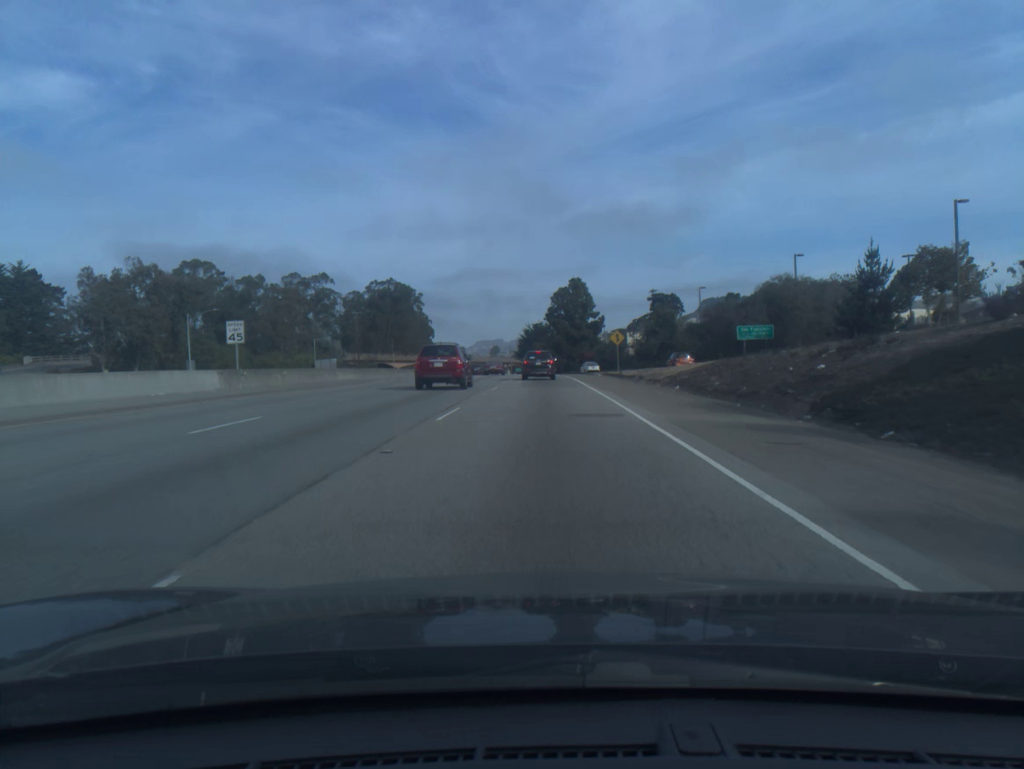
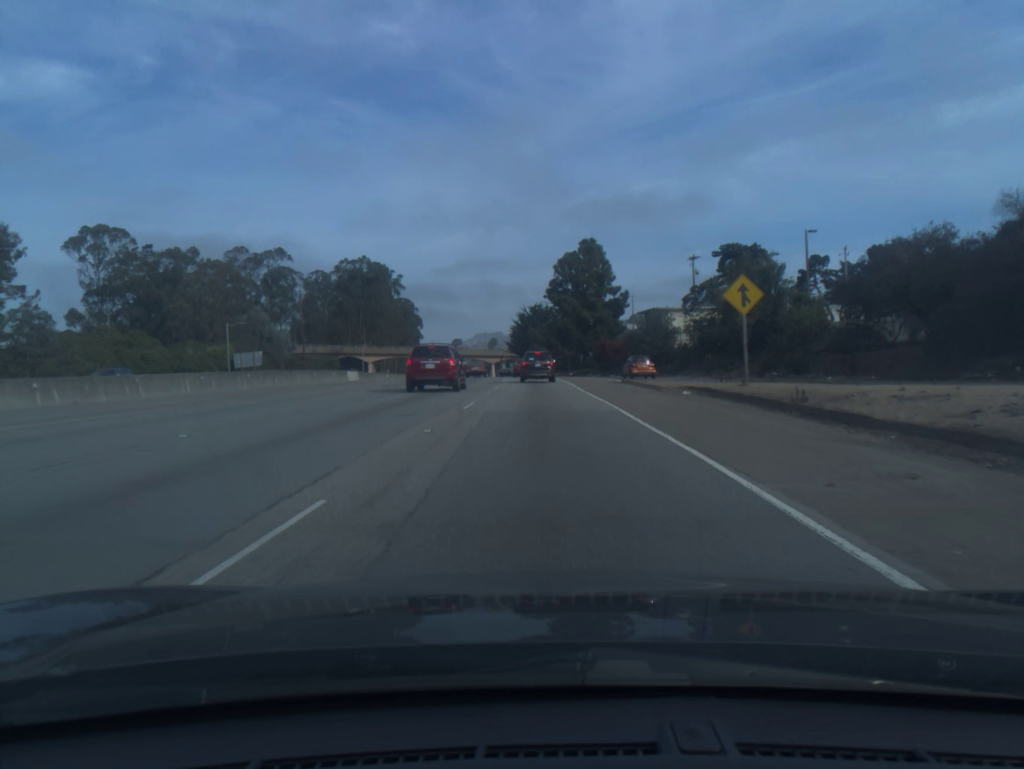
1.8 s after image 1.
(0.0, +40.6) m; 0°
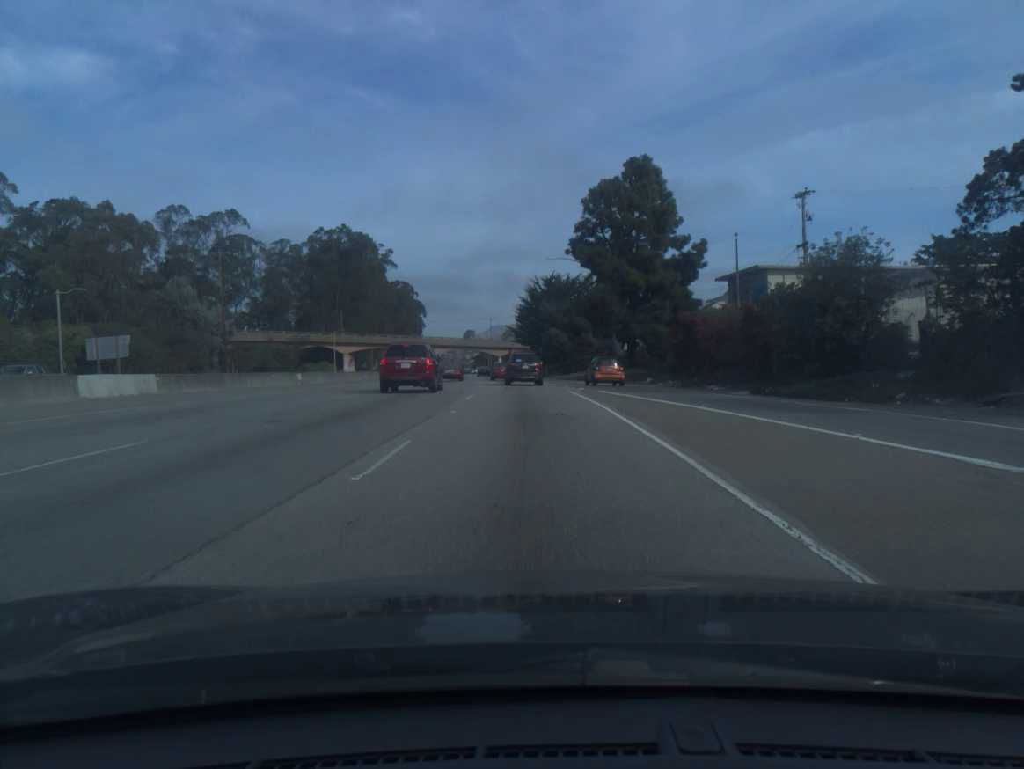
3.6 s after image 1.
(-0.3, +39.5) m; -1°
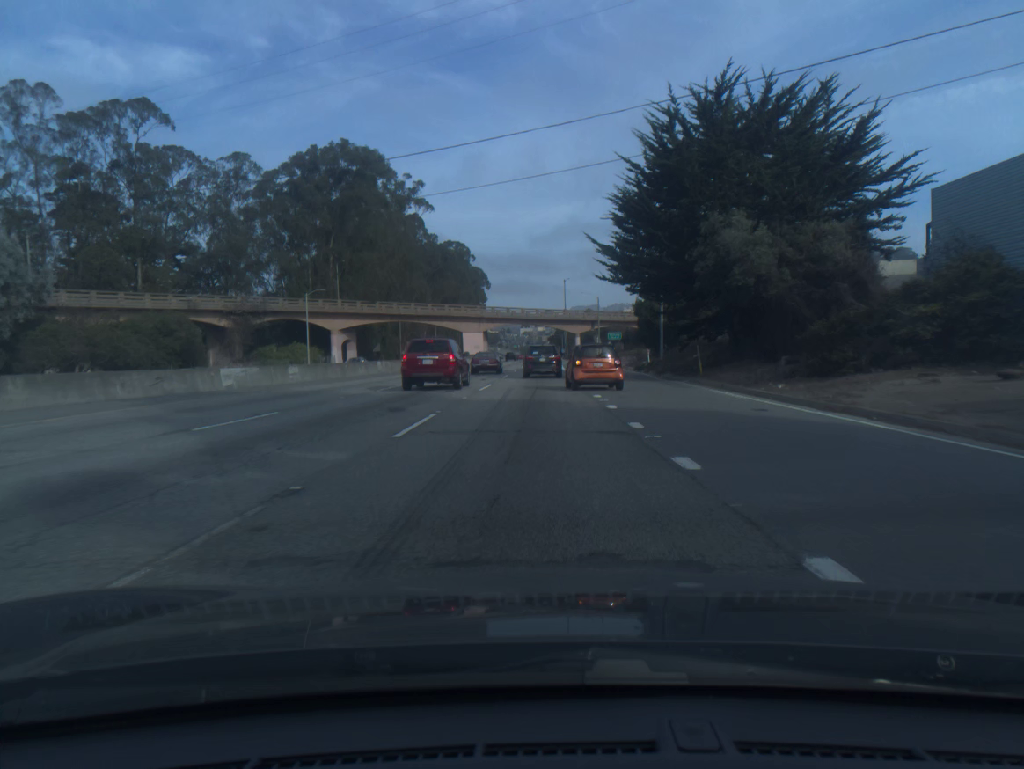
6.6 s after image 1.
(-2.7, +63.2) m; -6°
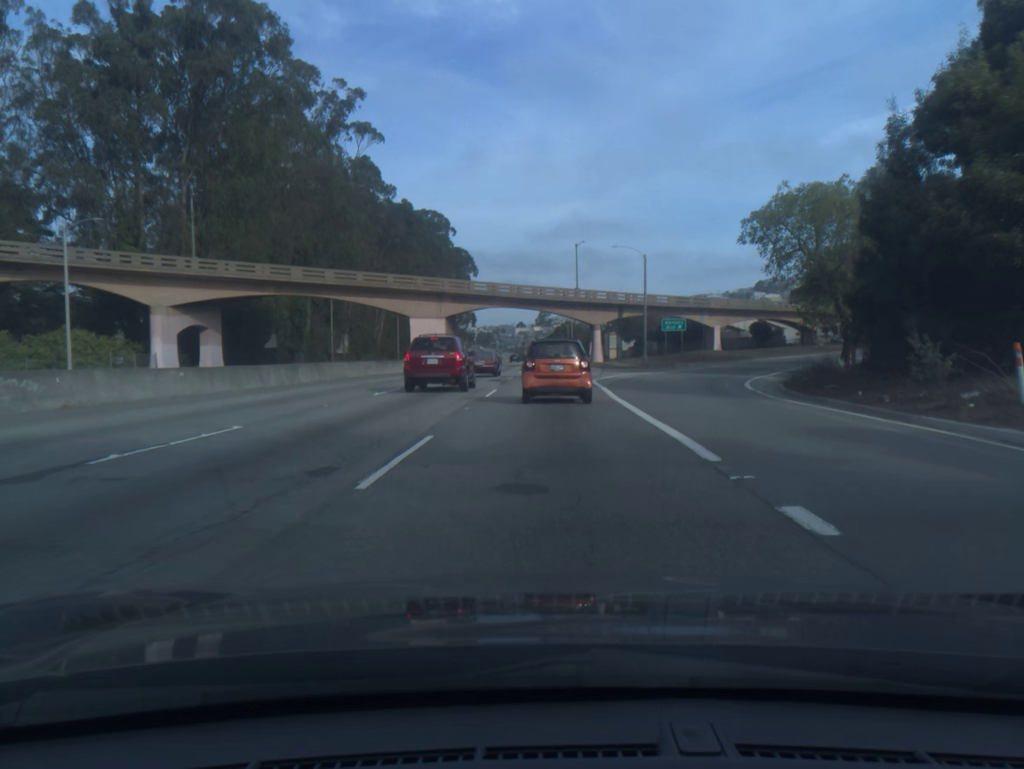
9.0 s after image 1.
(-0.5, +48.1) m; 0°
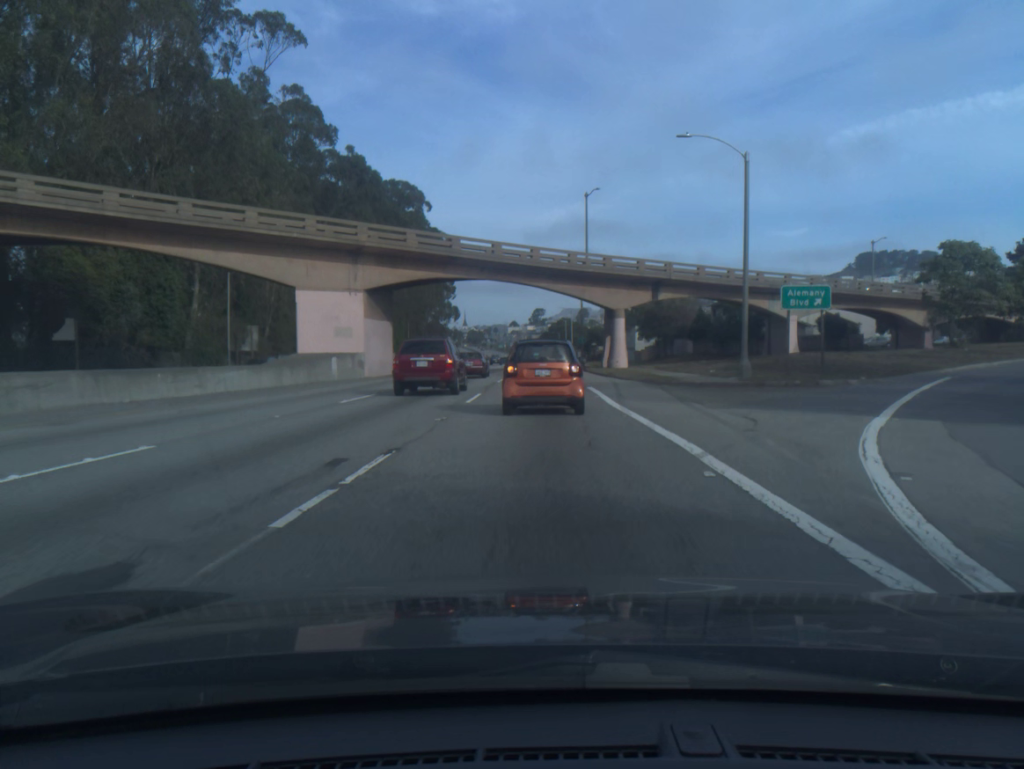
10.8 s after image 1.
(+0.3, +32.2) m; +1°
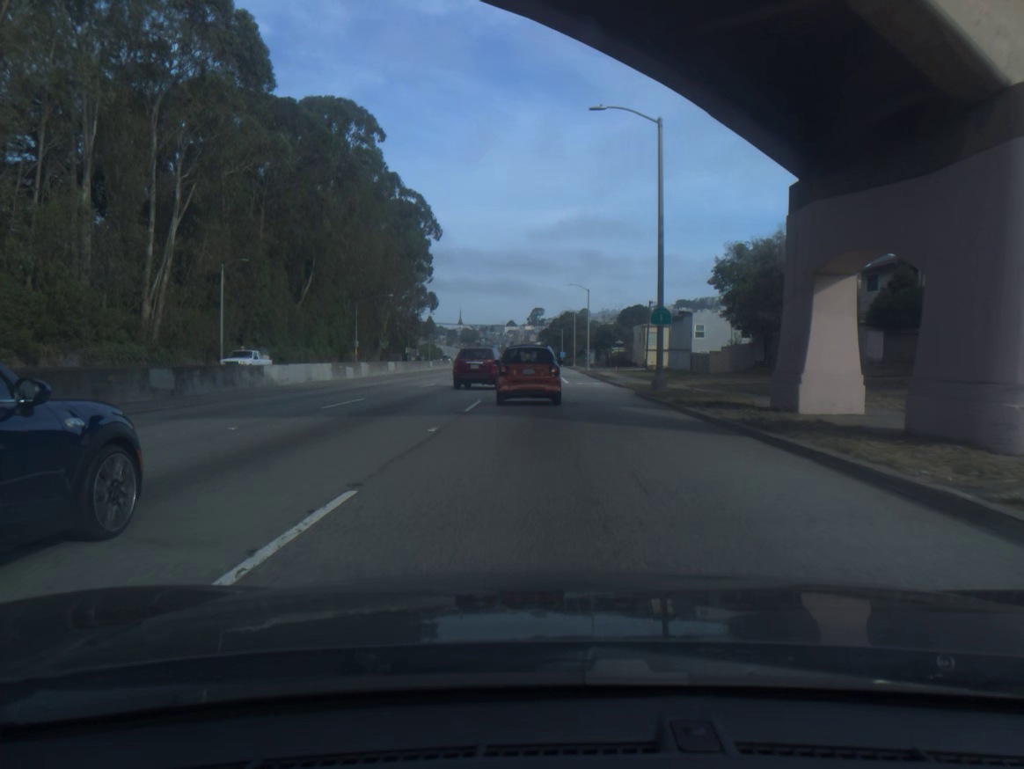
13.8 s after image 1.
(-0.2, +46.9) m; 0°
